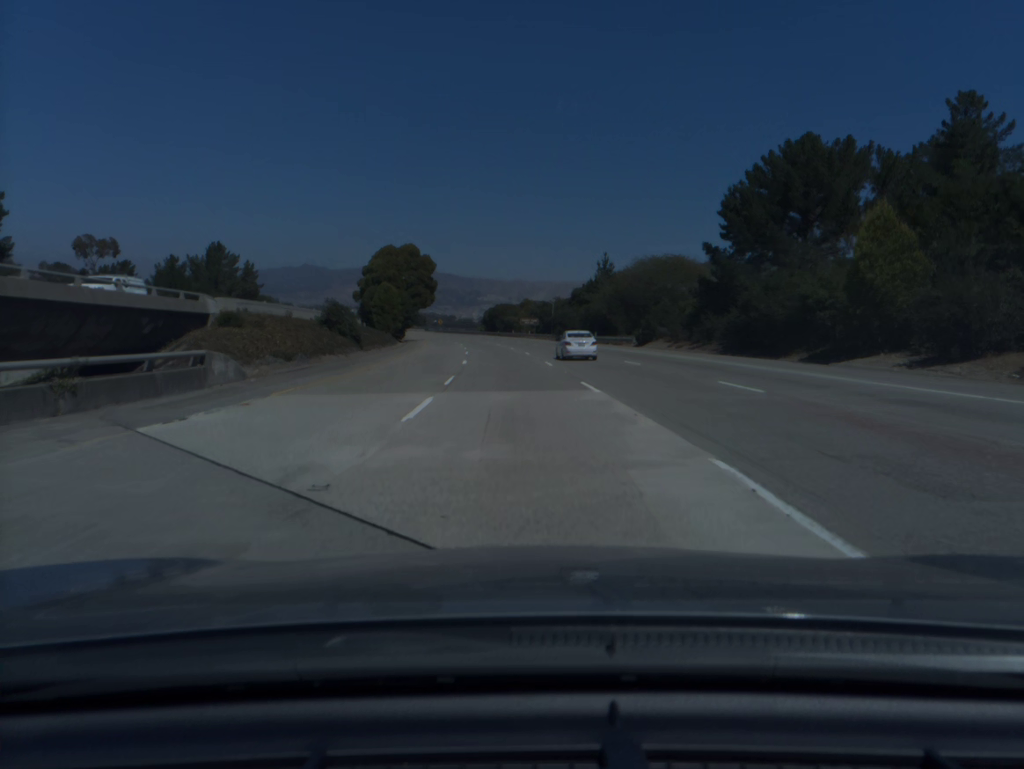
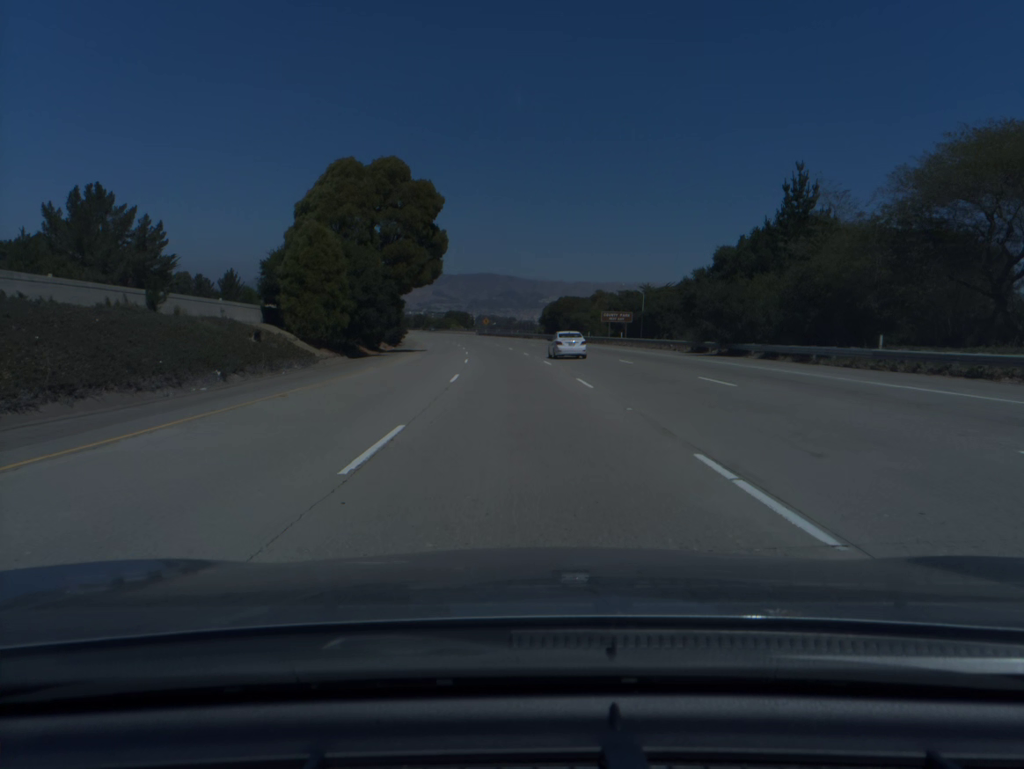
(-2.3, +56.3) m; -4°
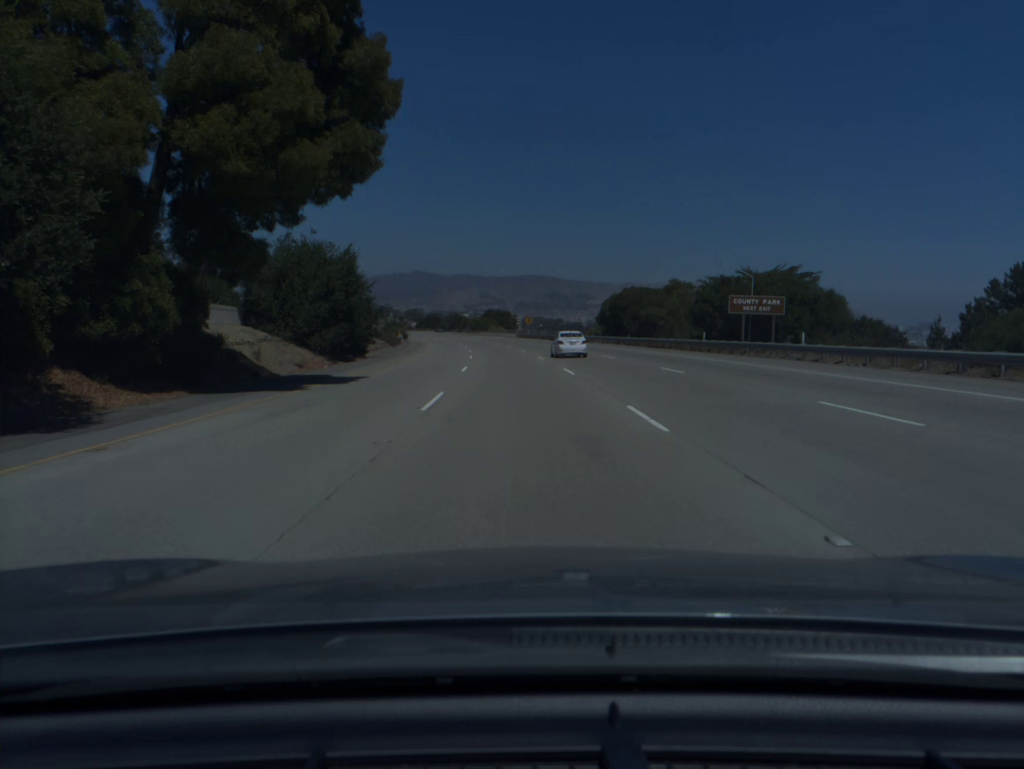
(-1.0, +37.7) m; -3°
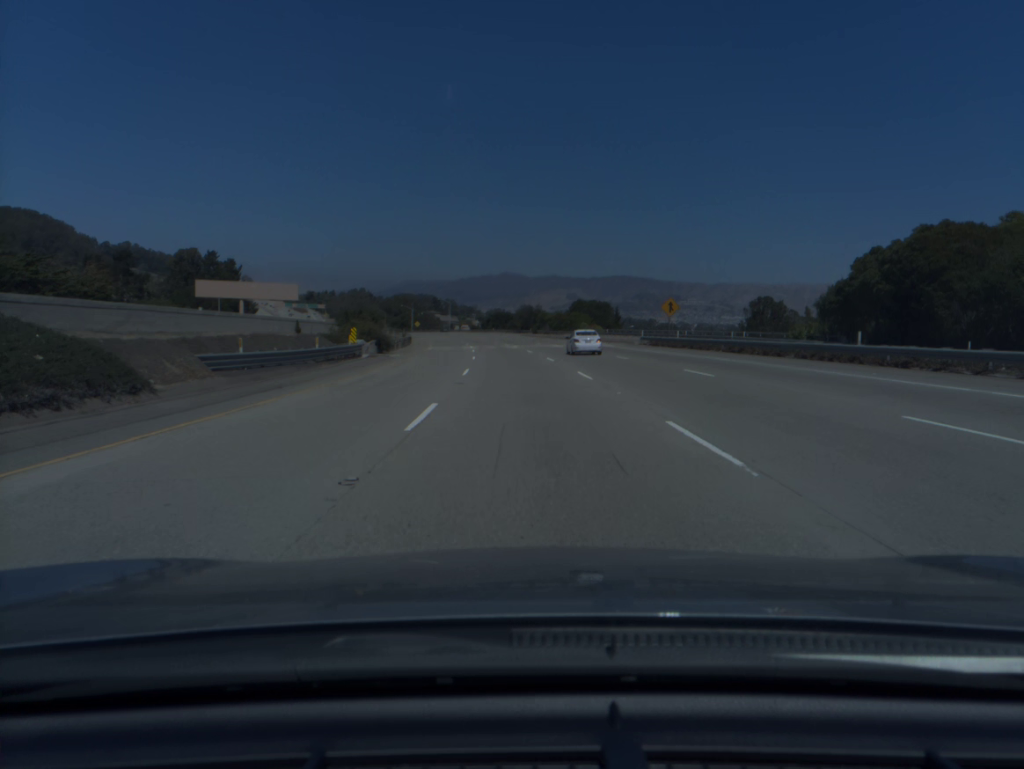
(-4.1, +75.8) m; -6°
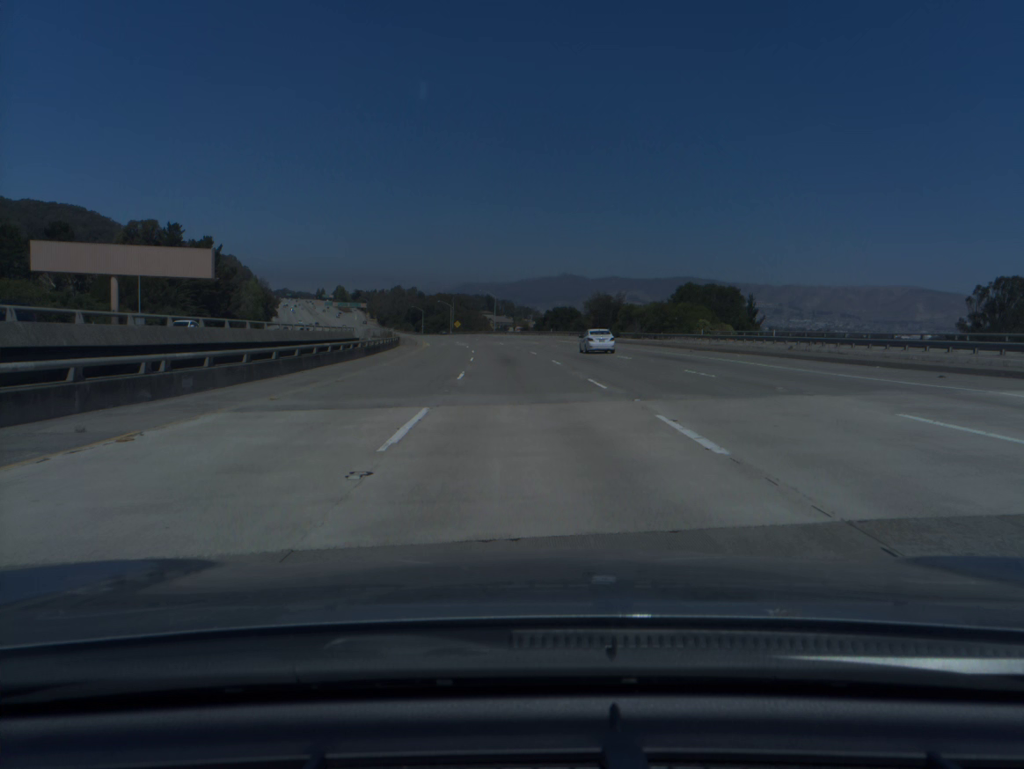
(-2.1, +56.9) m; -4°
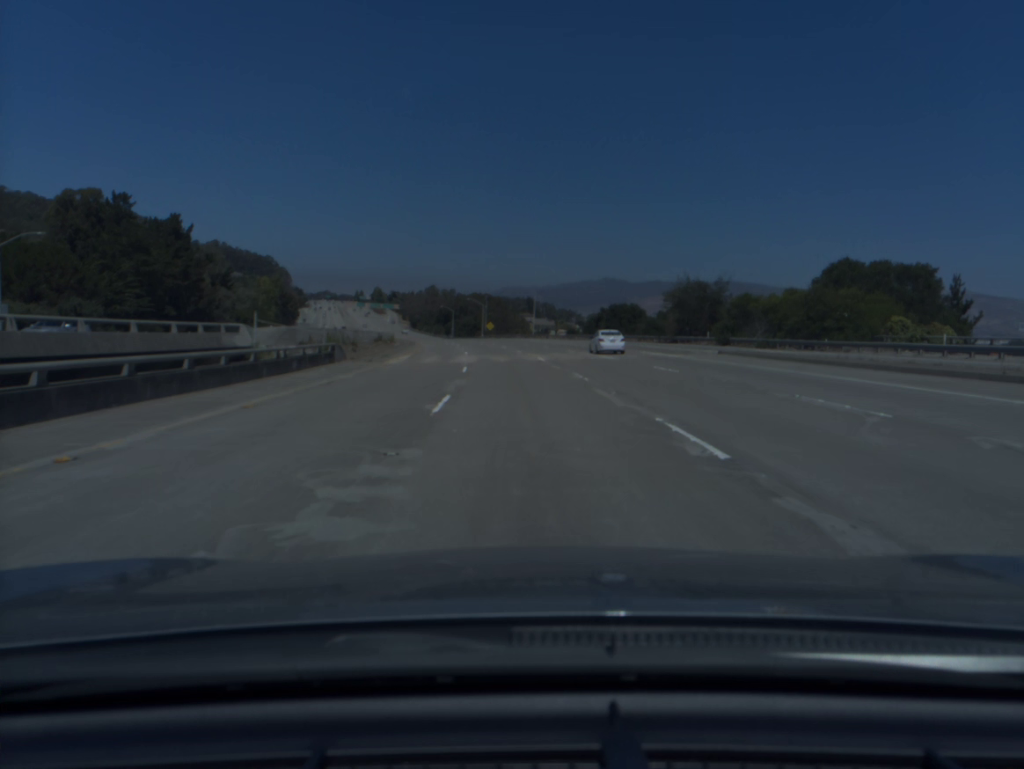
(-1.1, +37.9) m; -3°
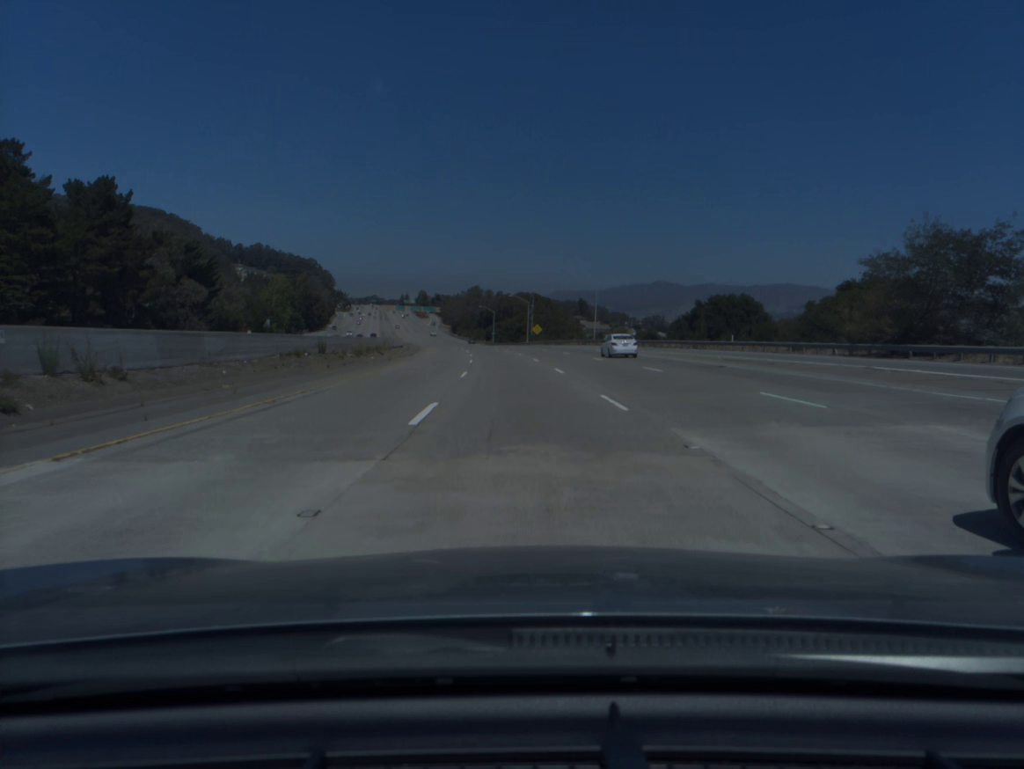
(-1.1, +37.9) m; -4°
